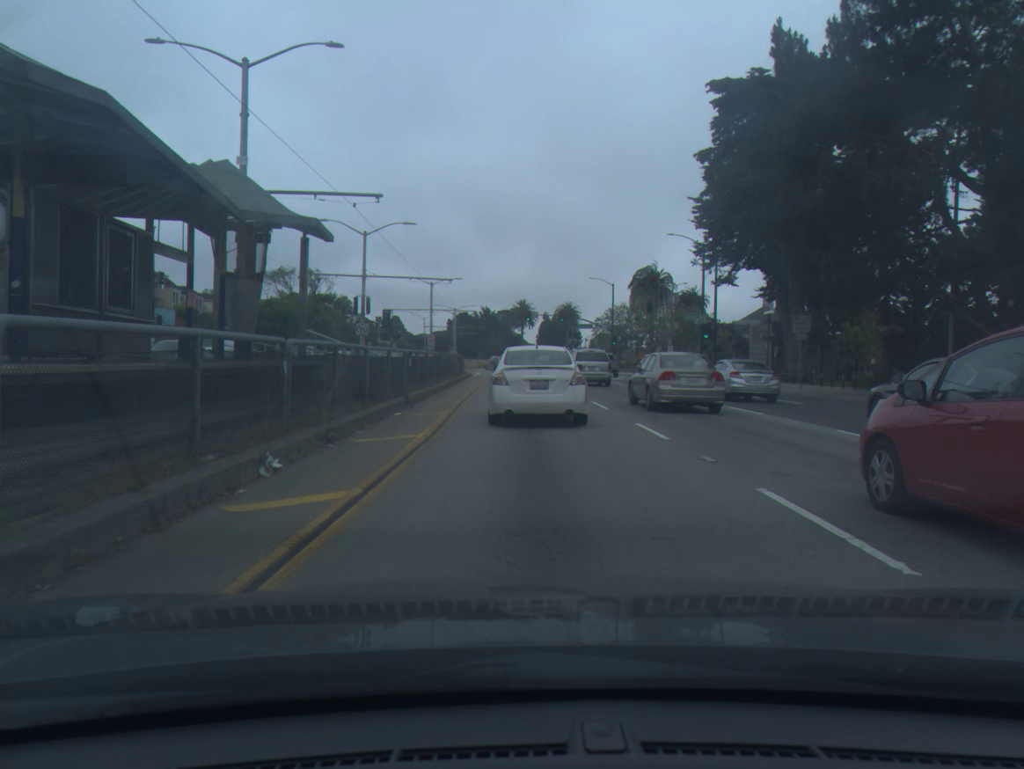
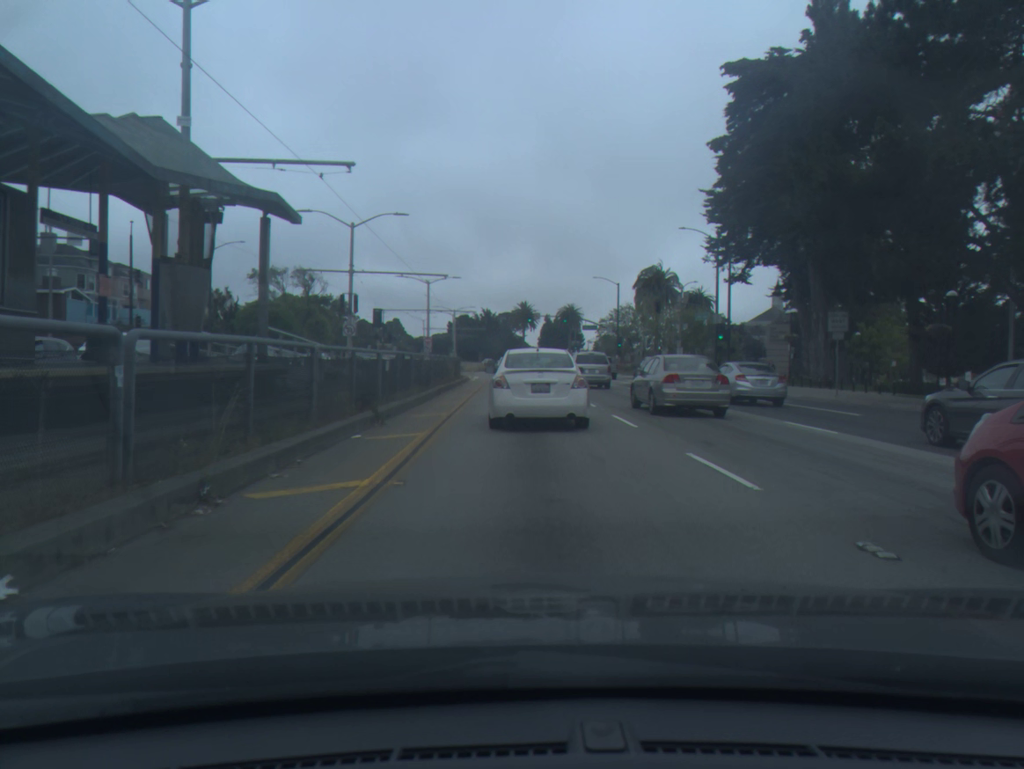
(0.0, +4.4) m; 0°
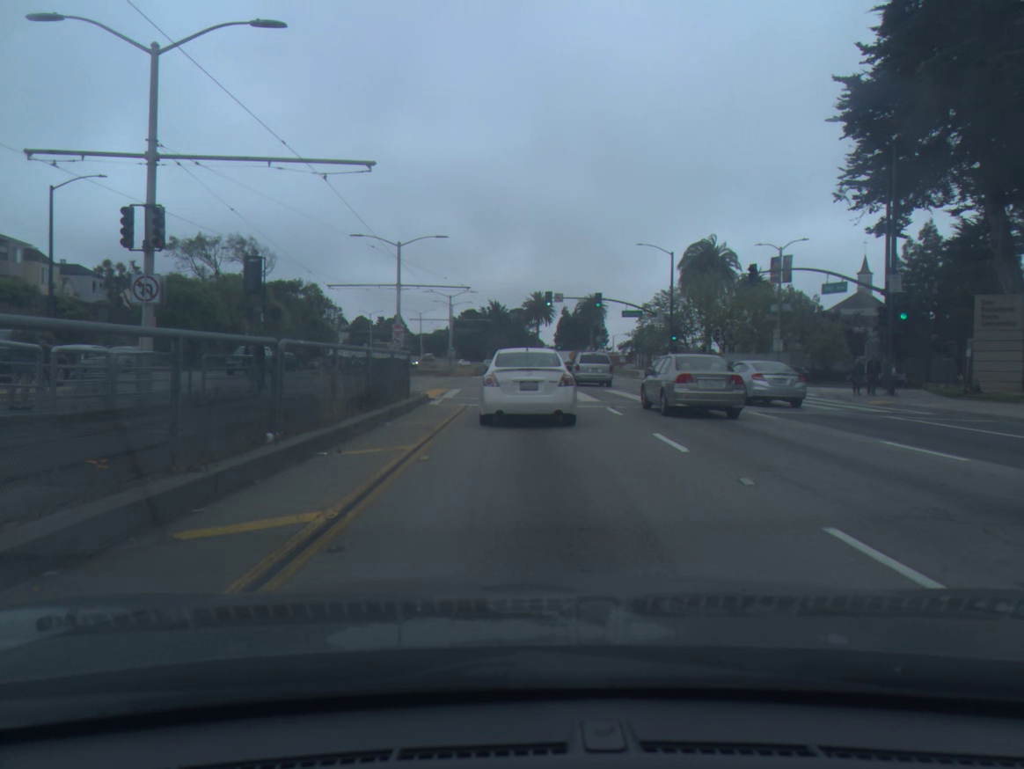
(-0.2, +26.4) m; -1°
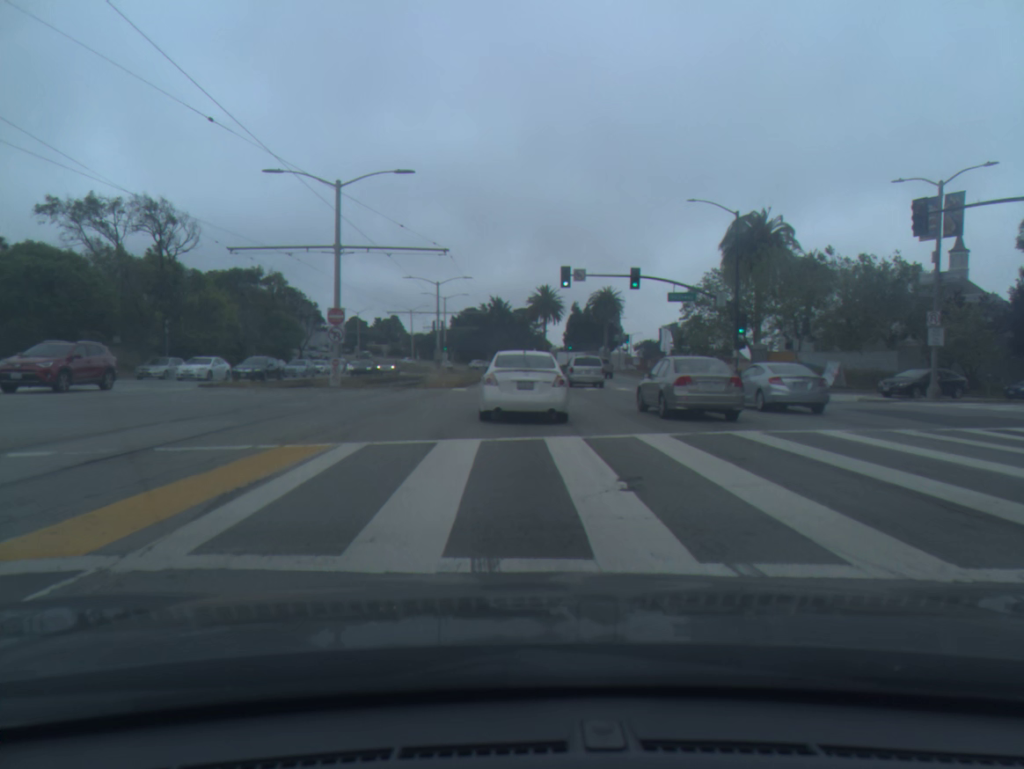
(-0.1, +19.3) m; 0°
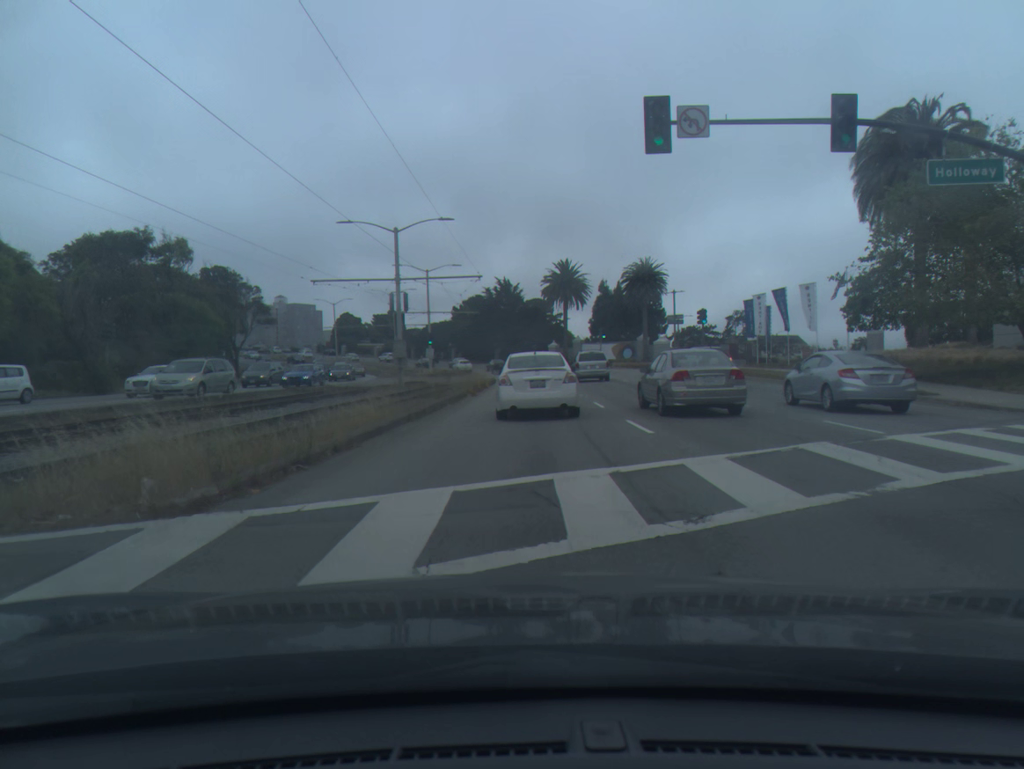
(-0.2, +30.1) m; -1°
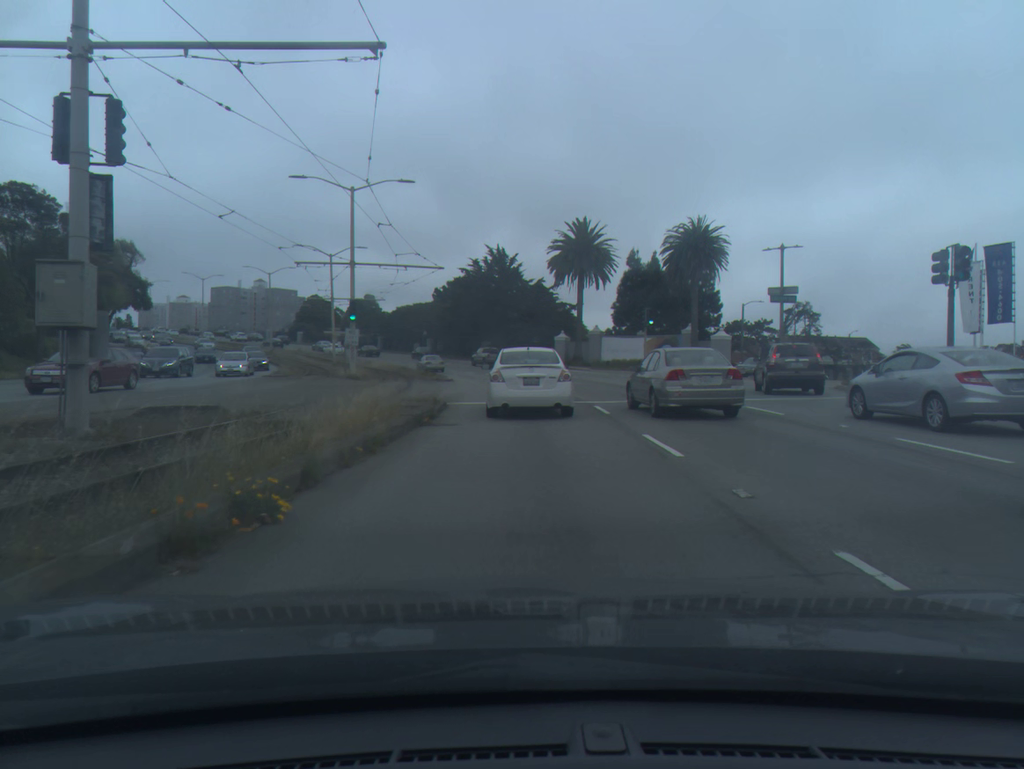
(+0.1, +32.7) m; 0°
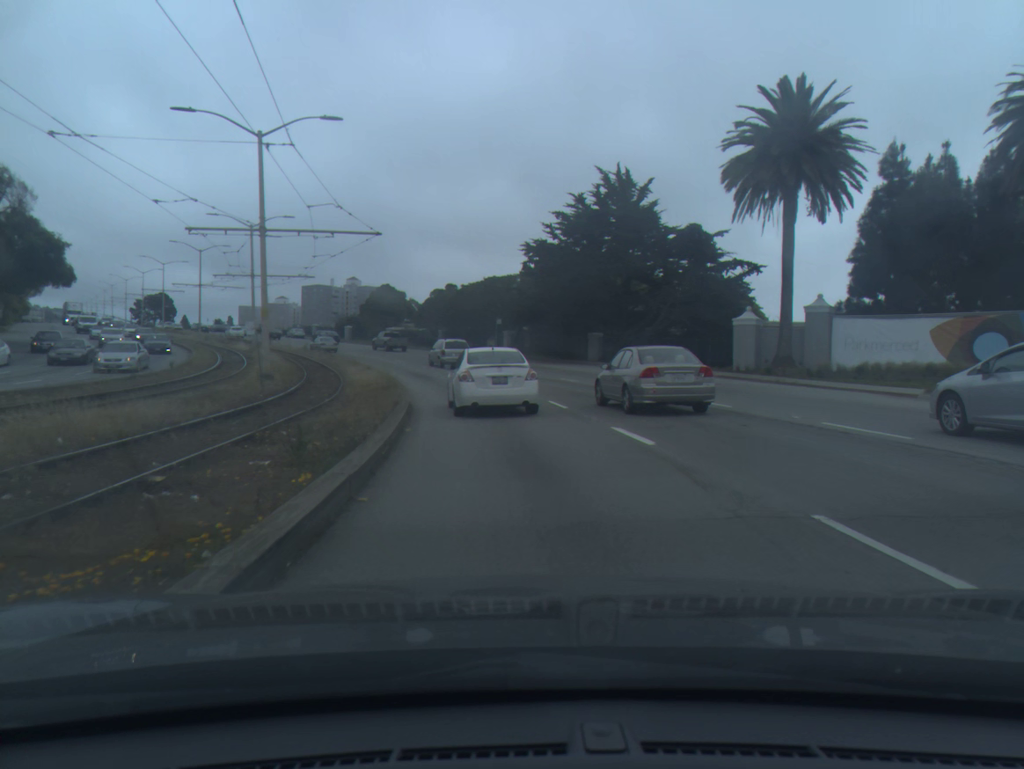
(-2.1, +40.7) m; -8°
